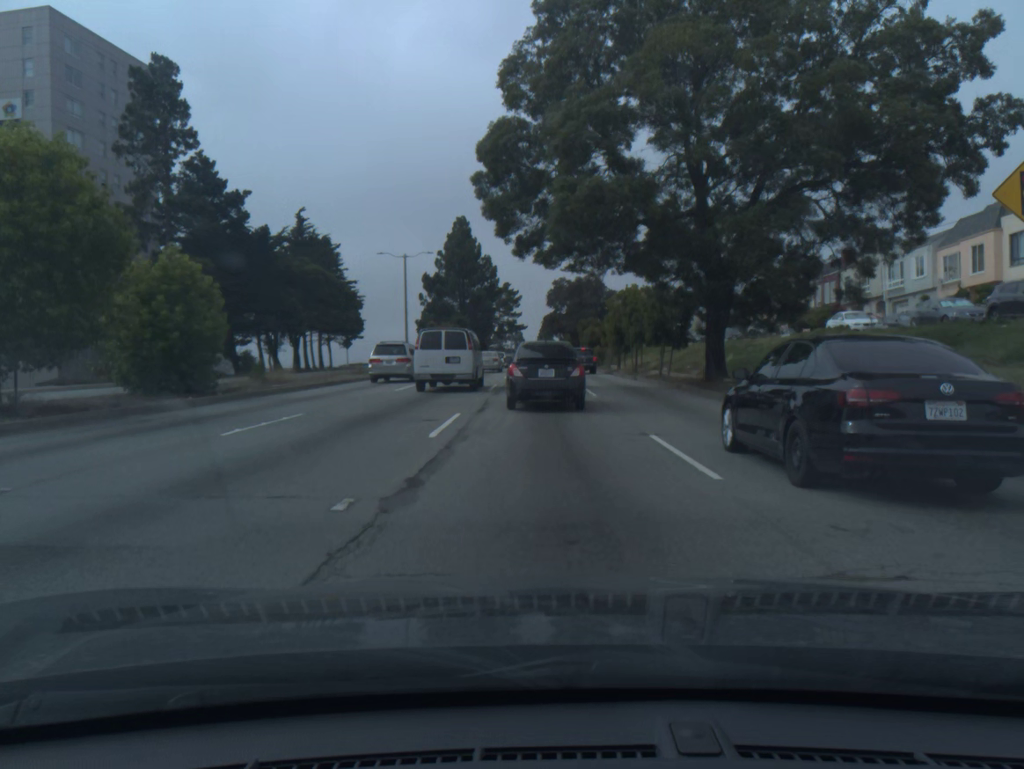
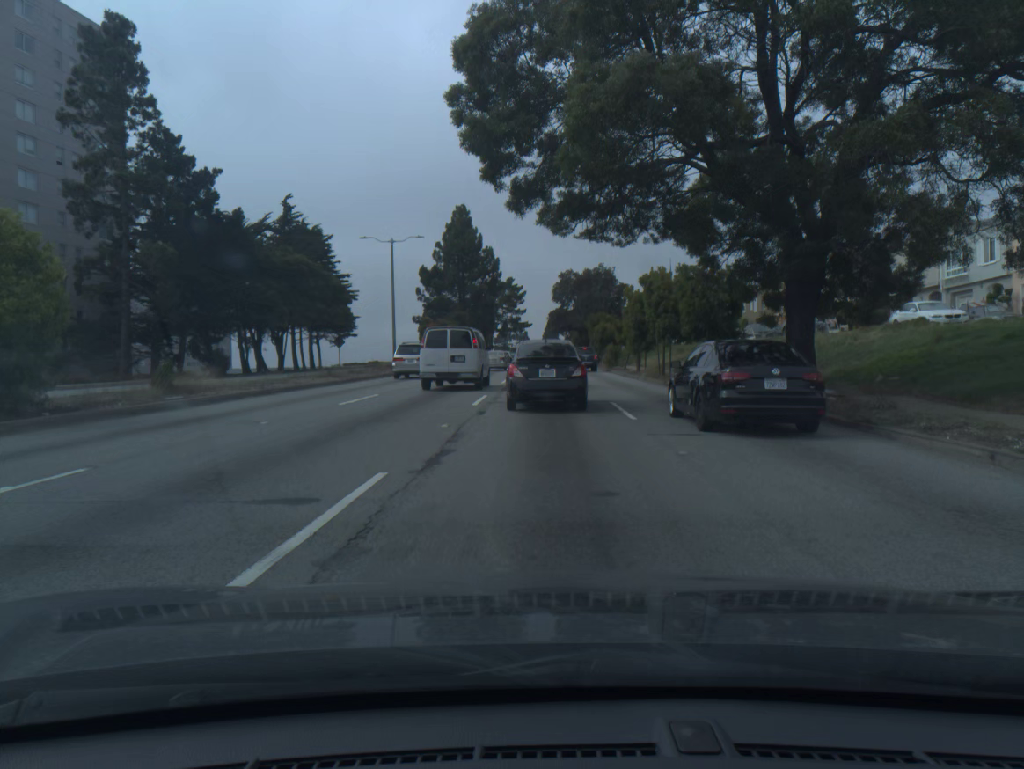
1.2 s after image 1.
(0.0, +8.1) m; 0°
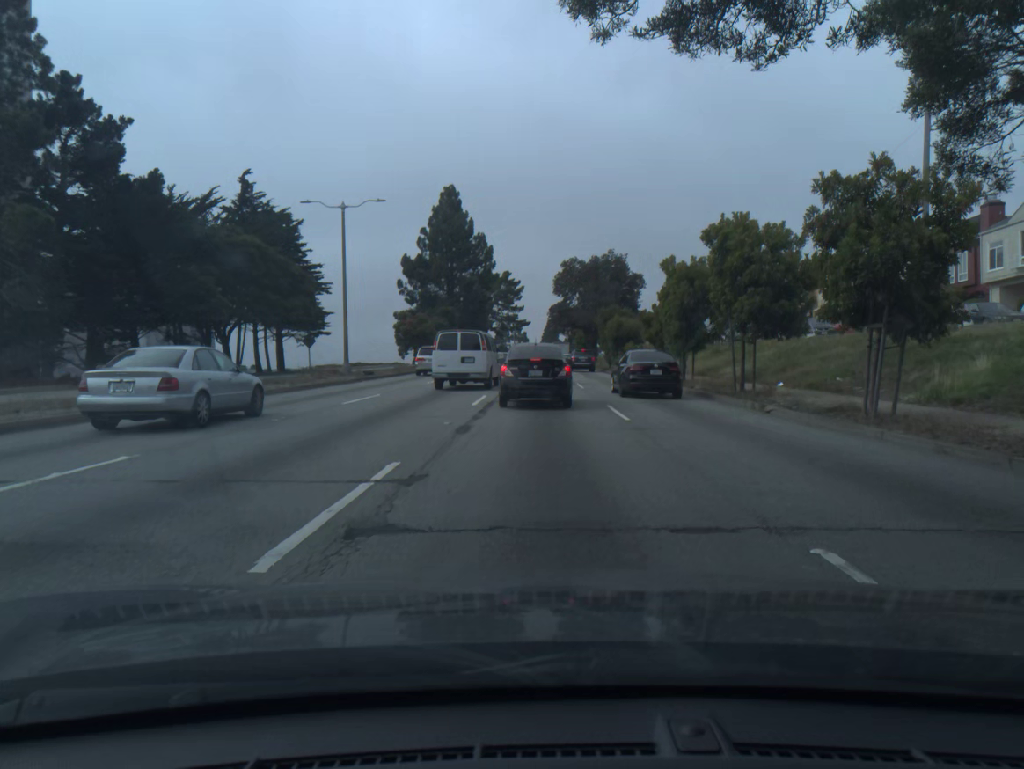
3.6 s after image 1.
(0.0, +14.0) m; 0°
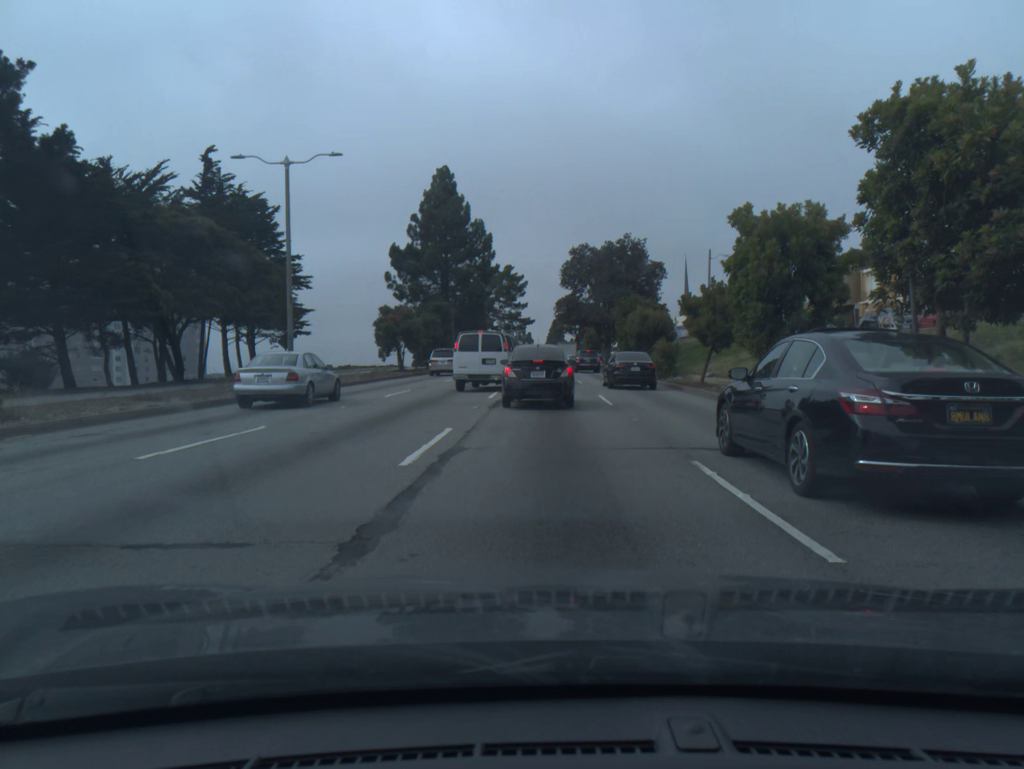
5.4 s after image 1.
(0.0, +10.2) m; 0°
